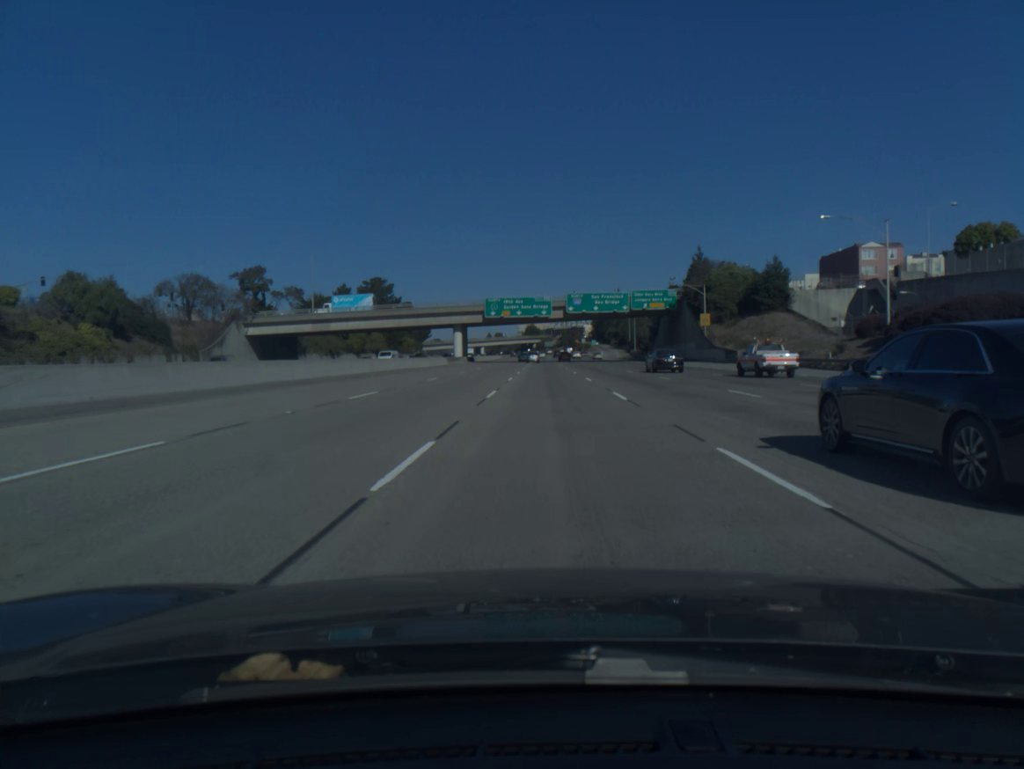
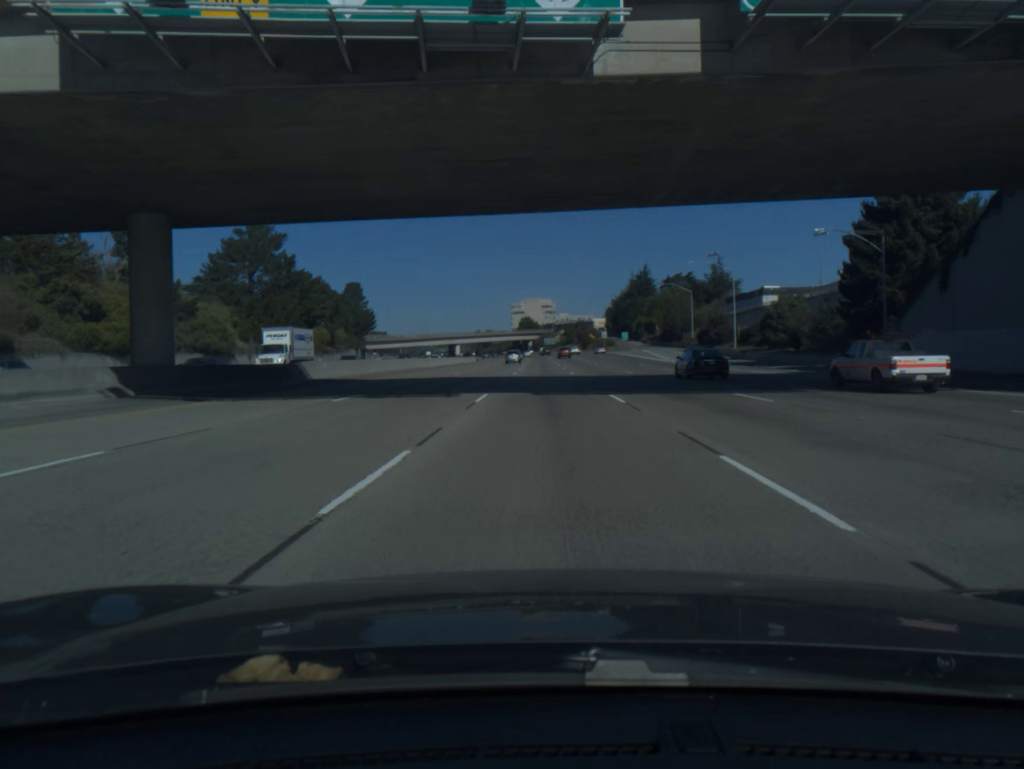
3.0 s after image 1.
(0.0, +100.8) m; 0°
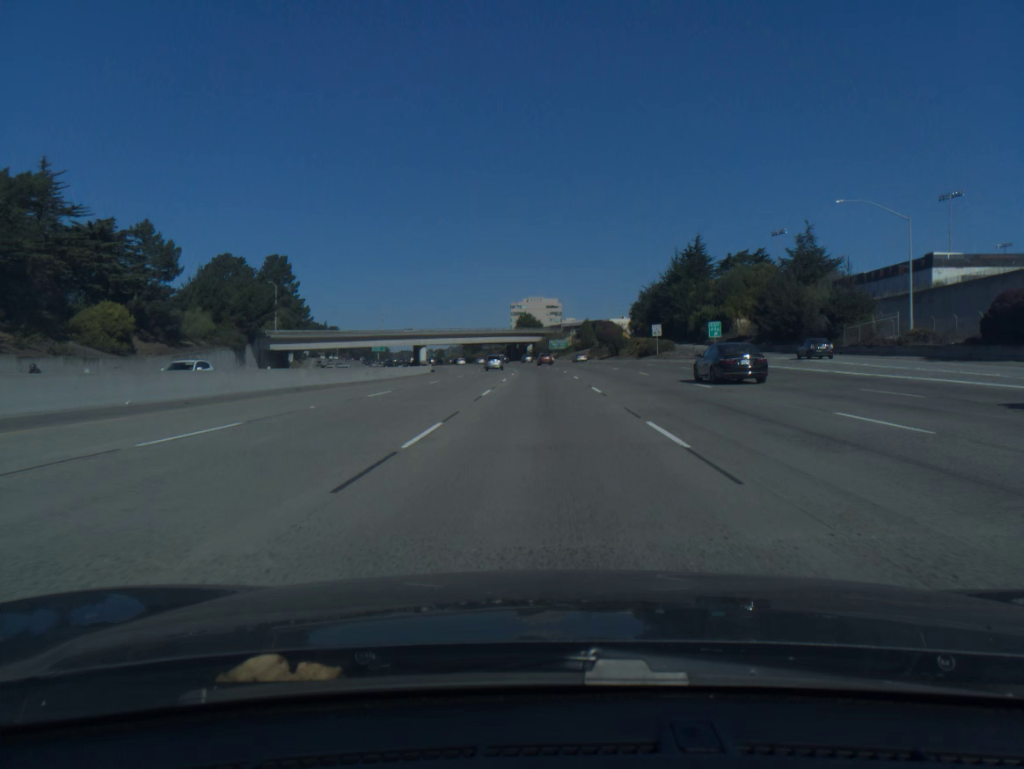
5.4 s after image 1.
(-0.1, +80.9) m; 0°
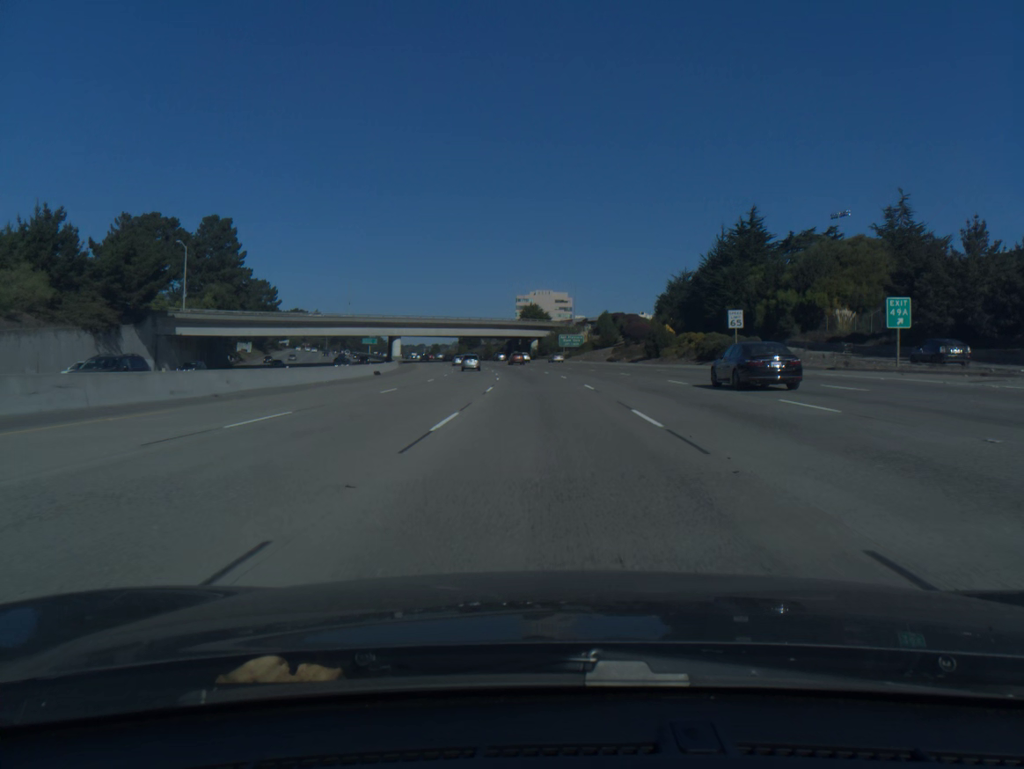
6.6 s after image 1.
(-0.1, +40.2) m; 0°
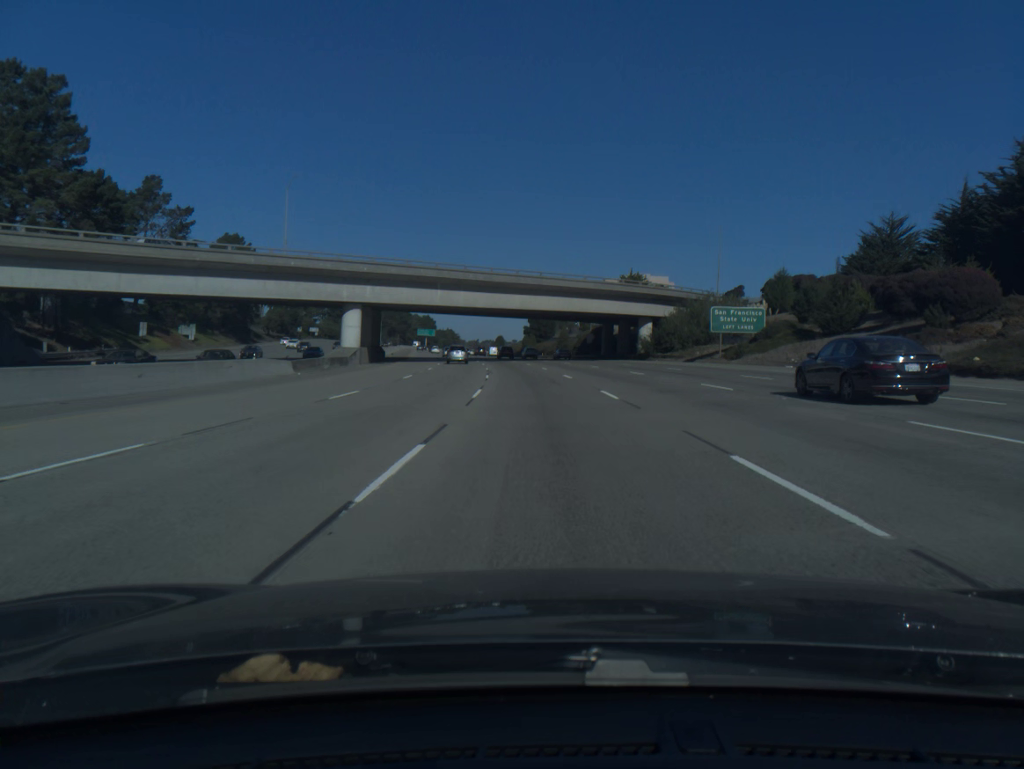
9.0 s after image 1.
(-3.4, +78.3) m; -6°
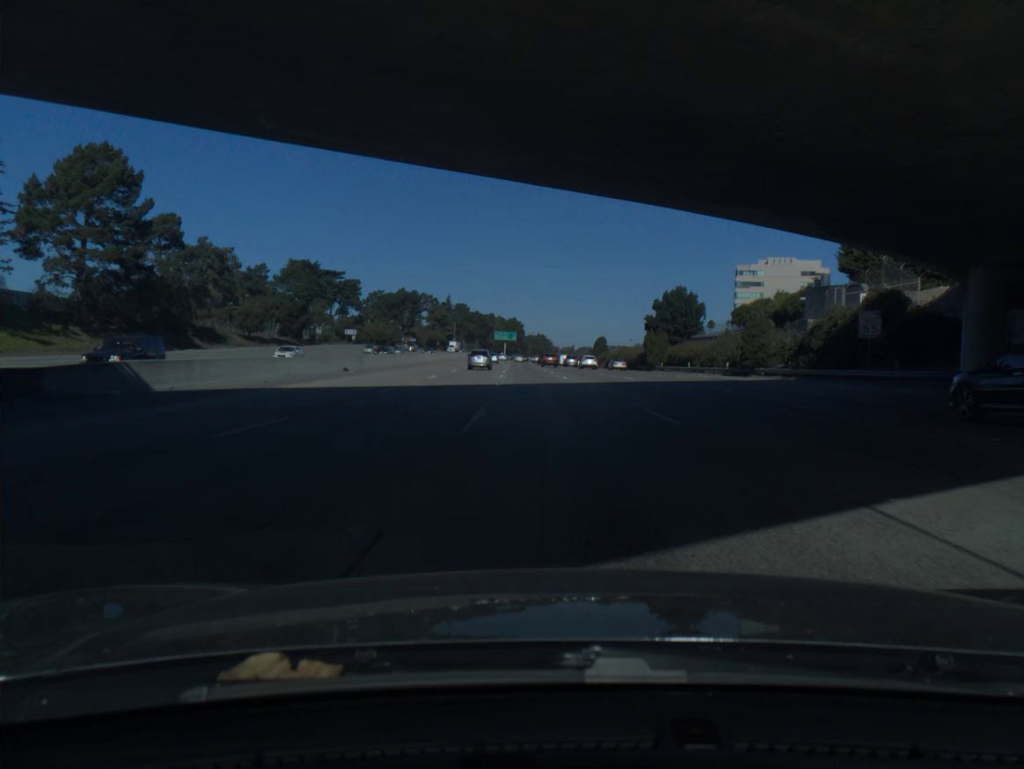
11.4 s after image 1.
(-5.0, +76.8) m; -7°
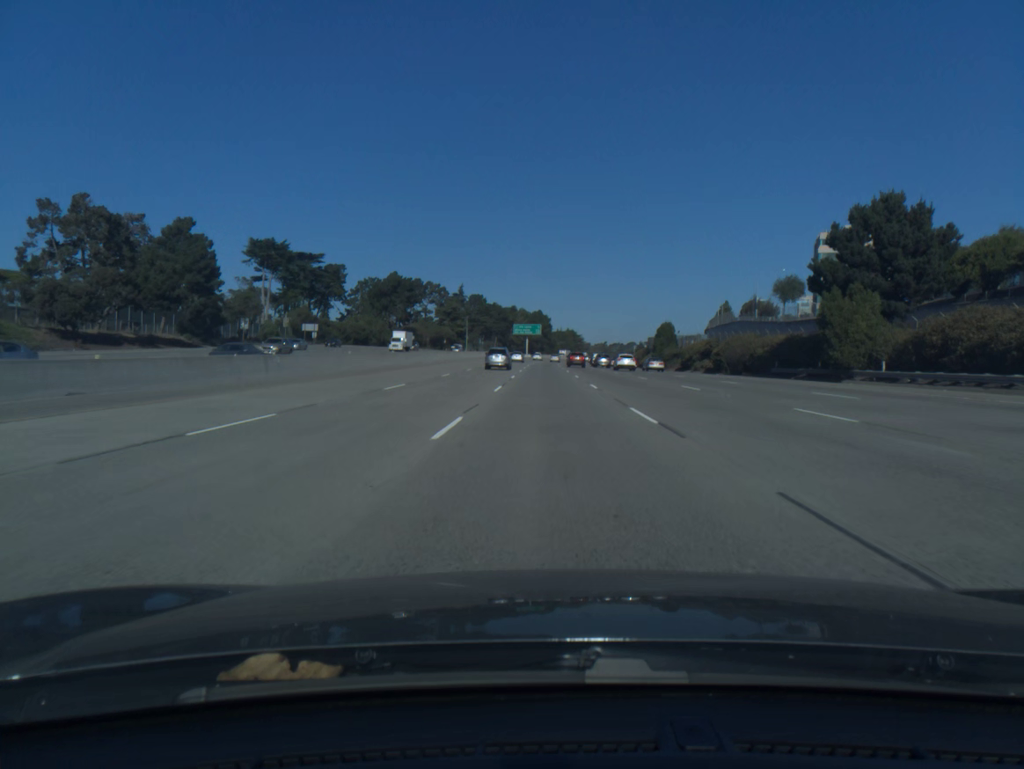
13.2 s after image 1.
(-1.2, +57.5) m; -2°
